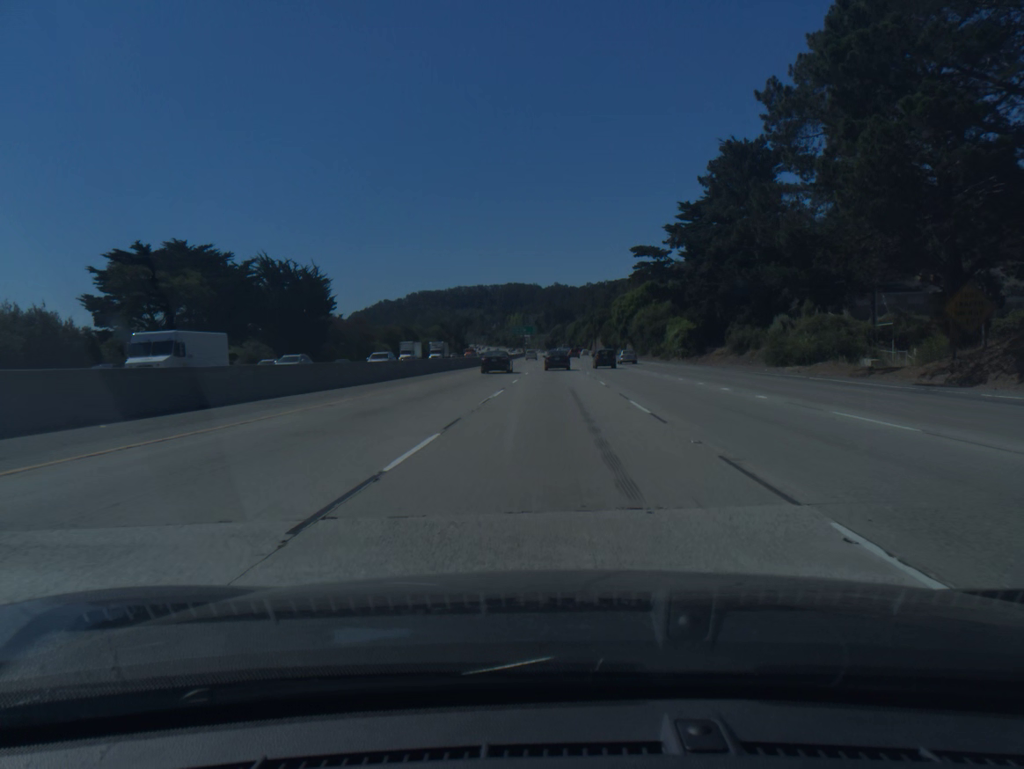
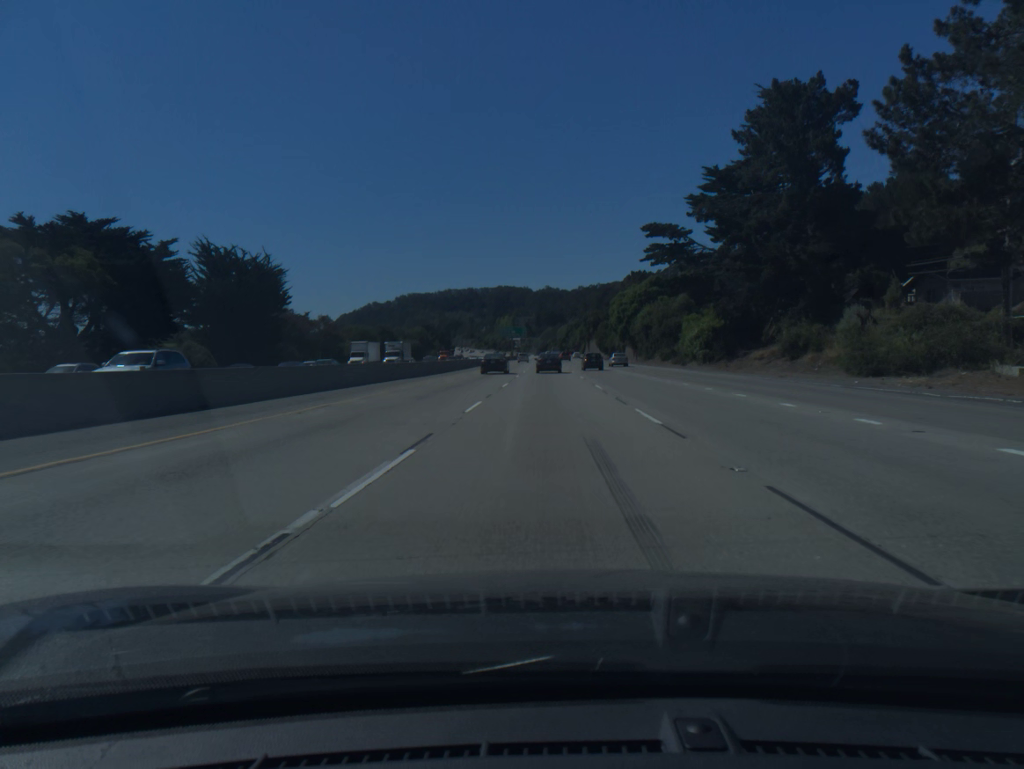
(+0.1, +16.5) m; +1°
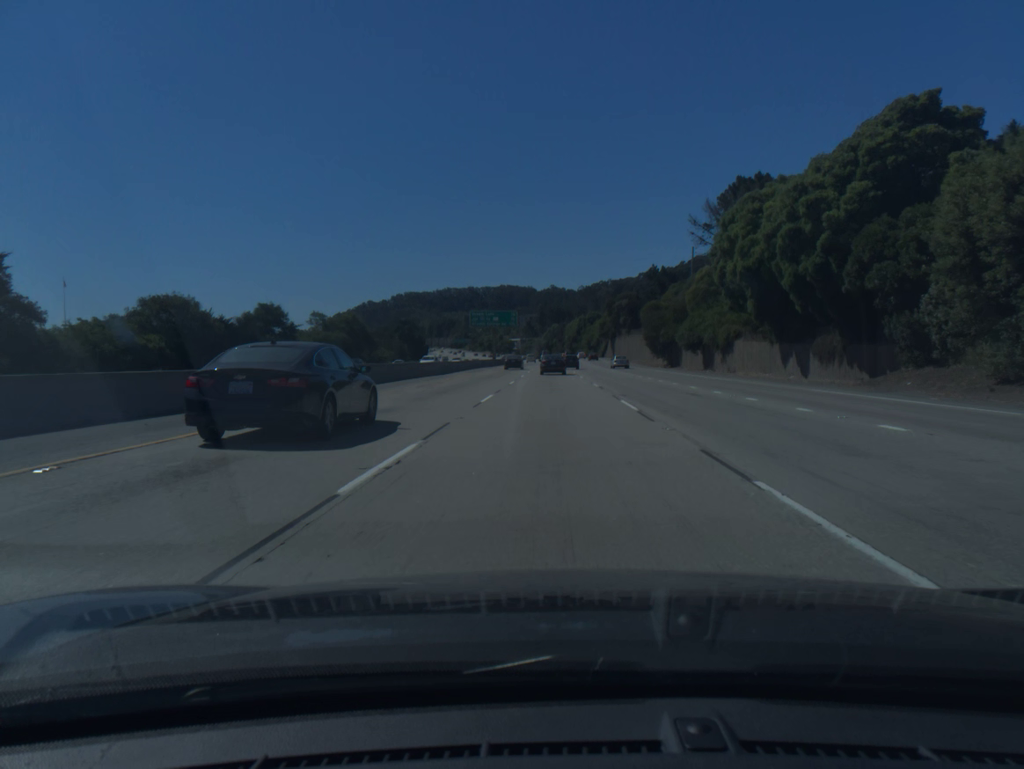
(+0.1, +81.6) m; 0°
